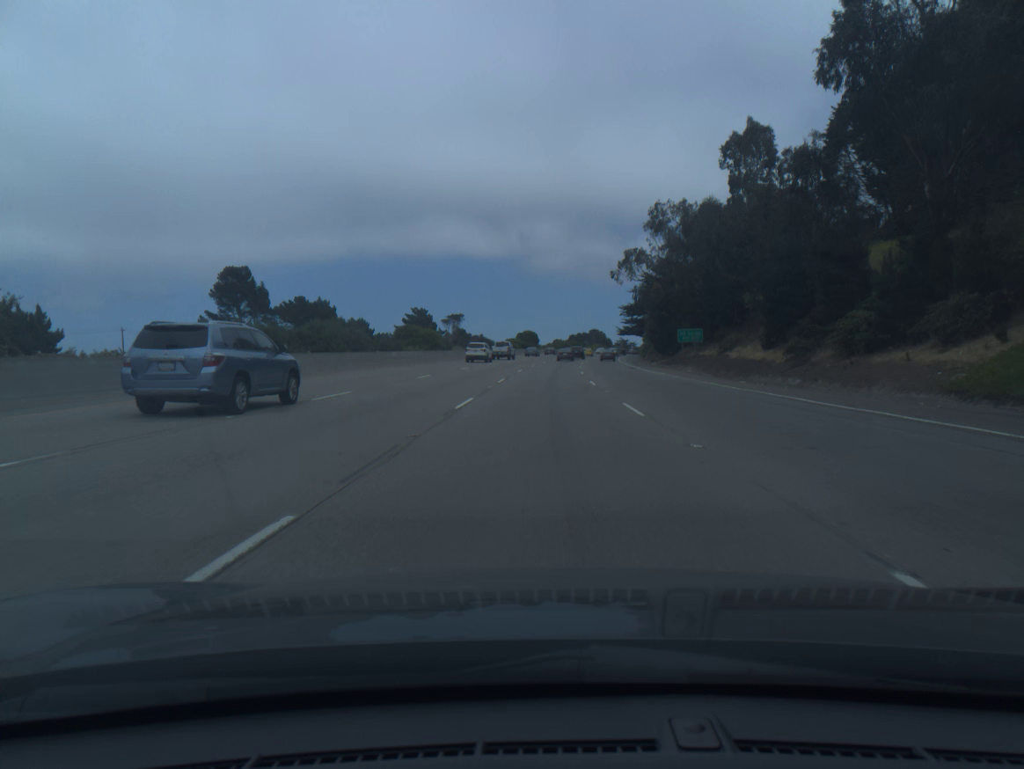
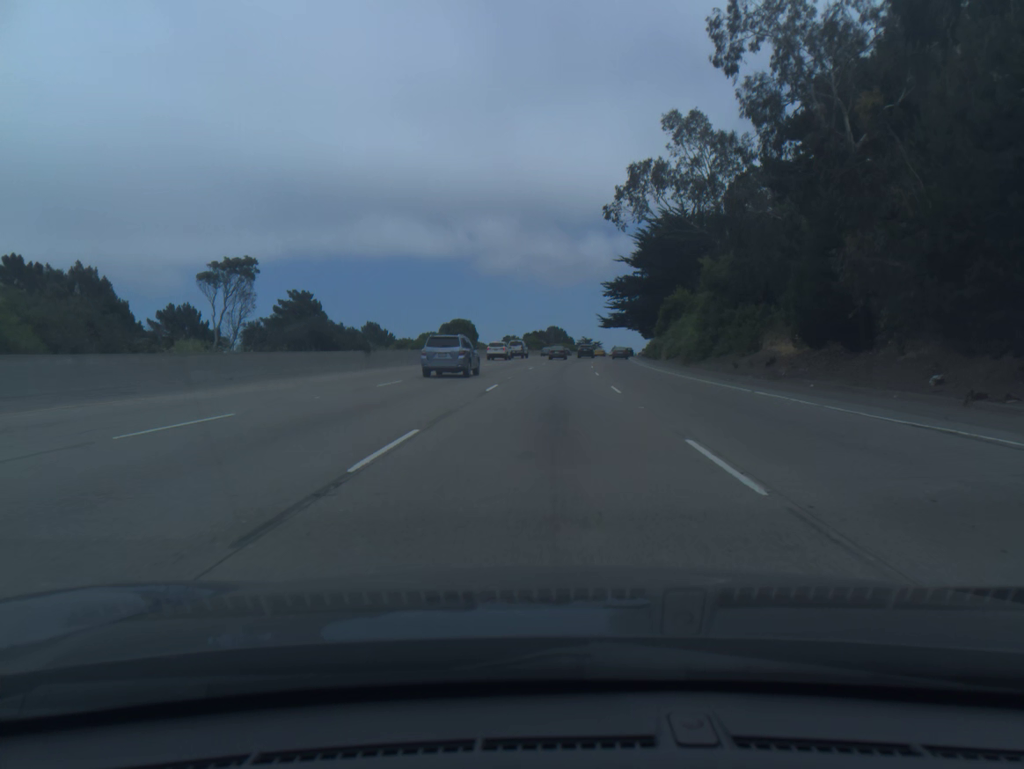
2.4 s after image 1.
(+1.5, +67.4) m; +3°
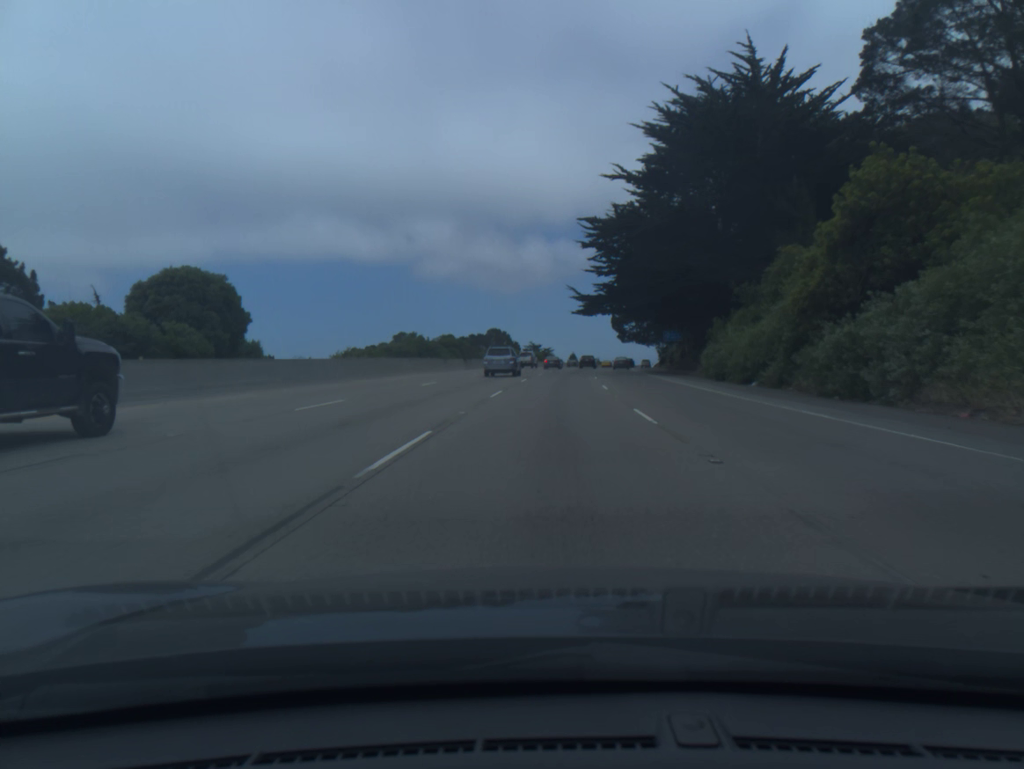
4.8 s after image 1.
(+2.3, +65.7) m; +4°
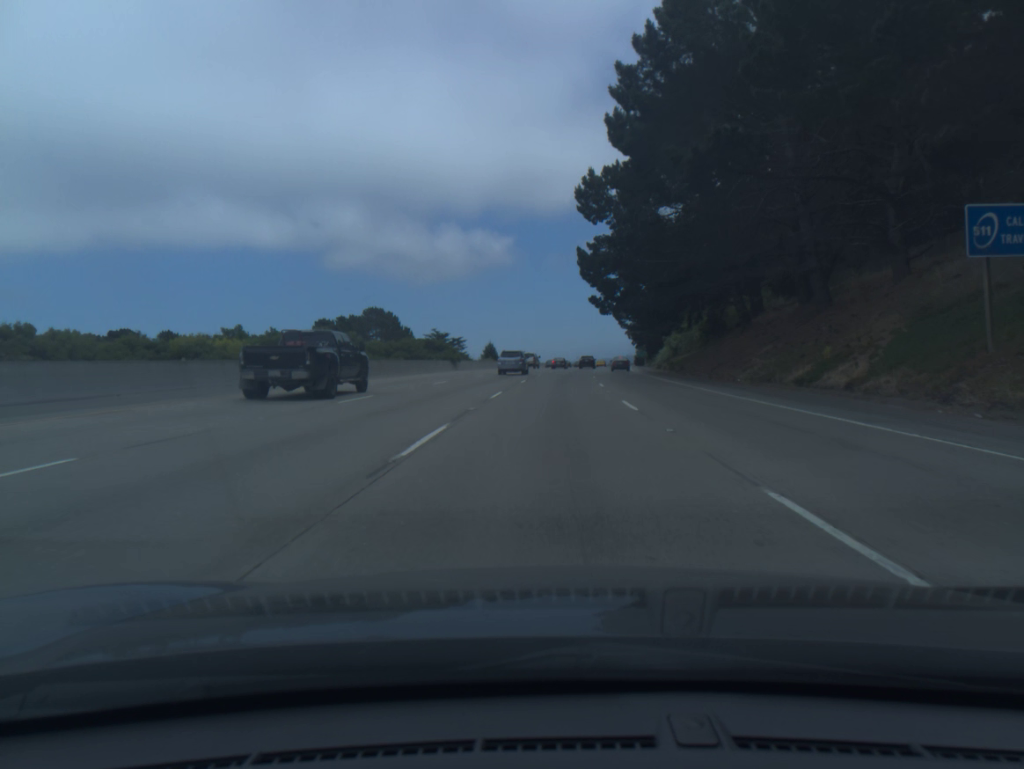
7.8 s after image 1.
(+3.9, +84.1) m; +5°
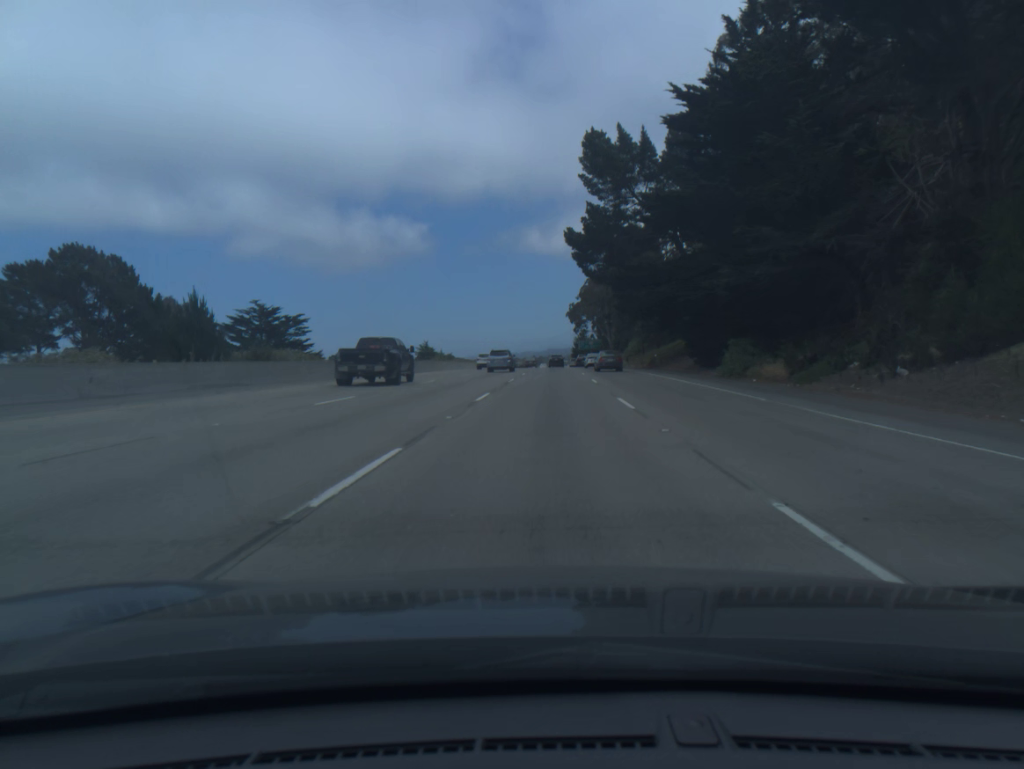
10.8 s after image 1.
(+4.8, +88.3) m; +6°
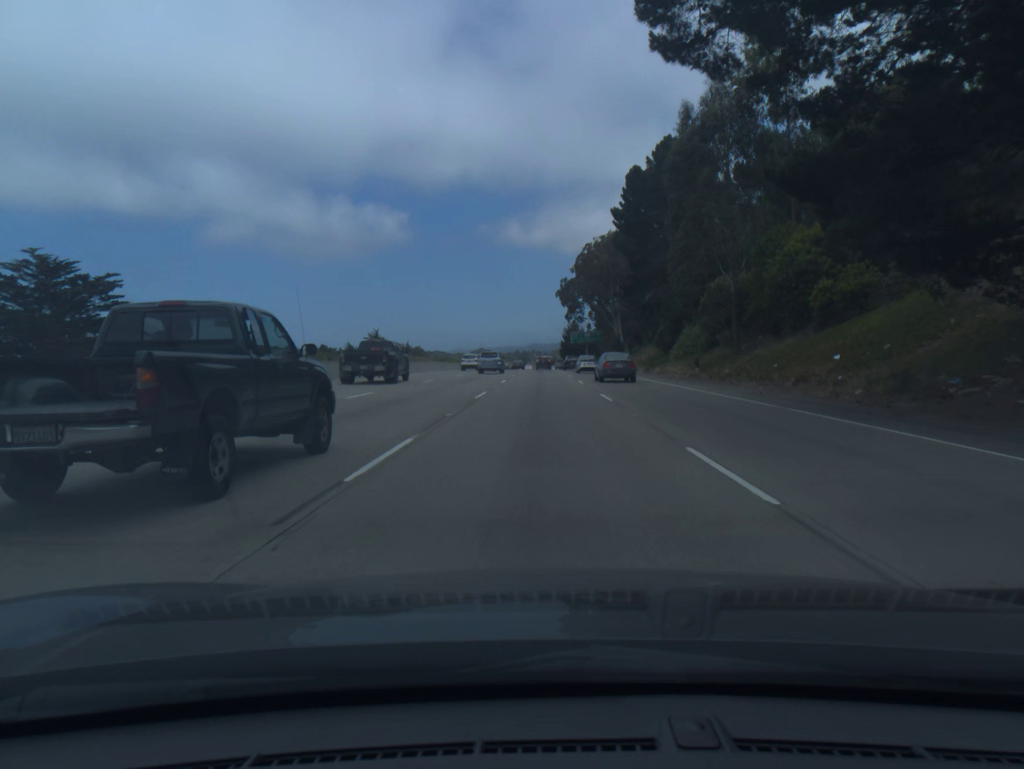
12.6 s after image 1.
(+0.9, +54.7) m; +1°
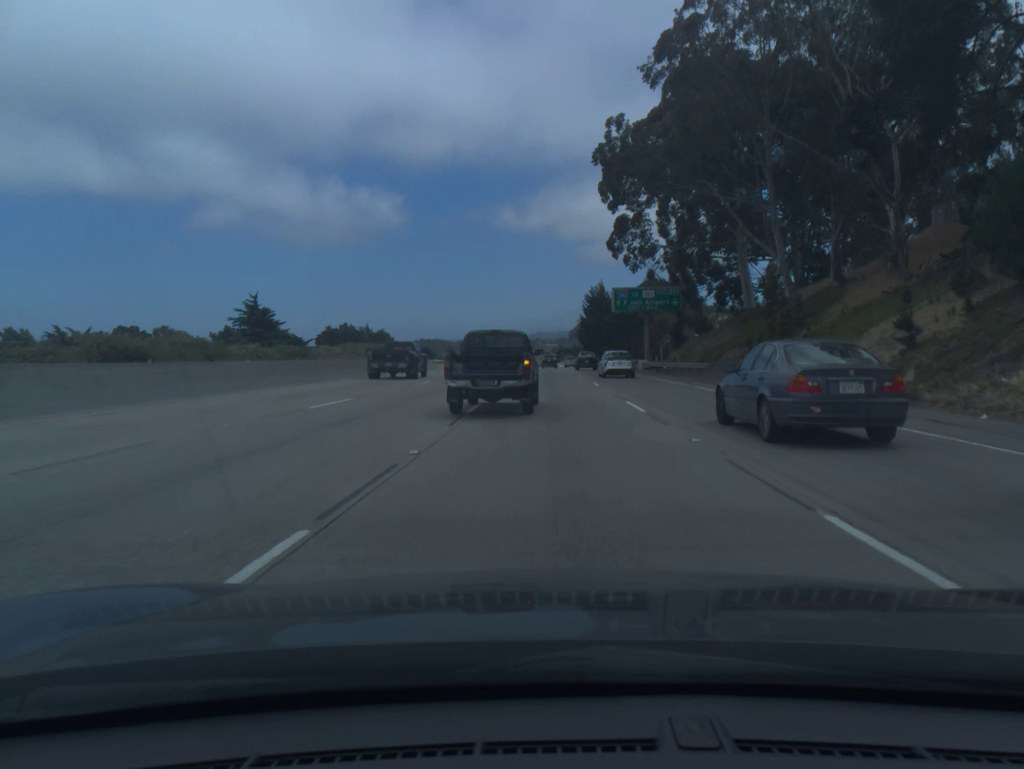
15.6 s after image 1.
(-0.3, +92.0) m; 0°
